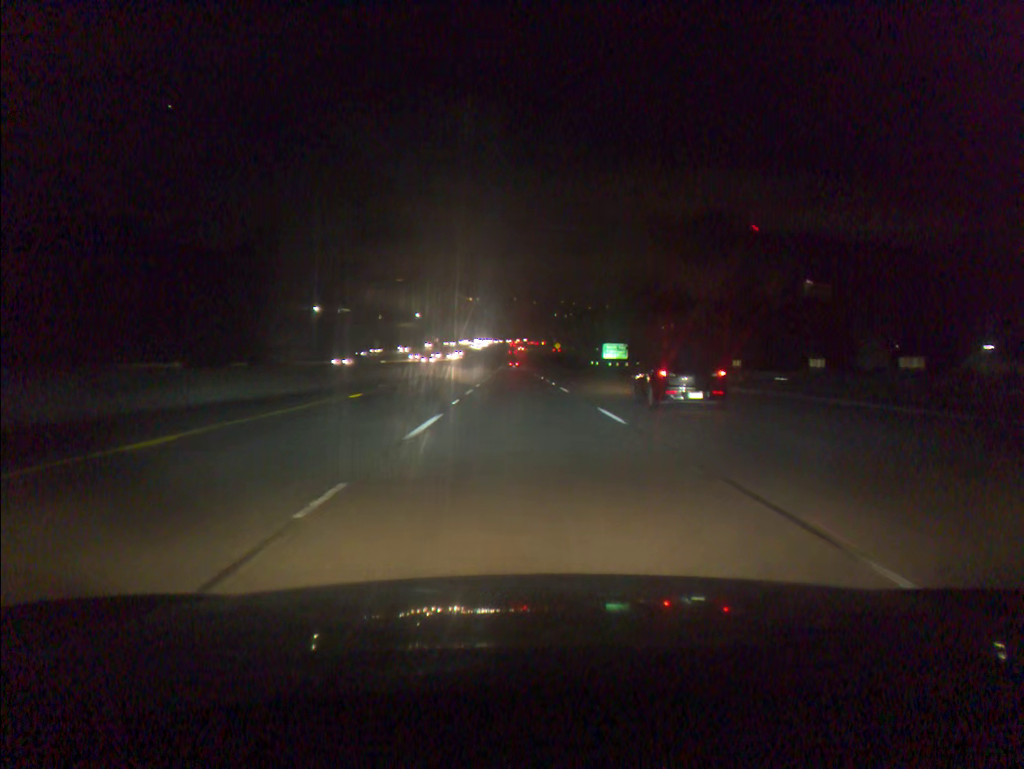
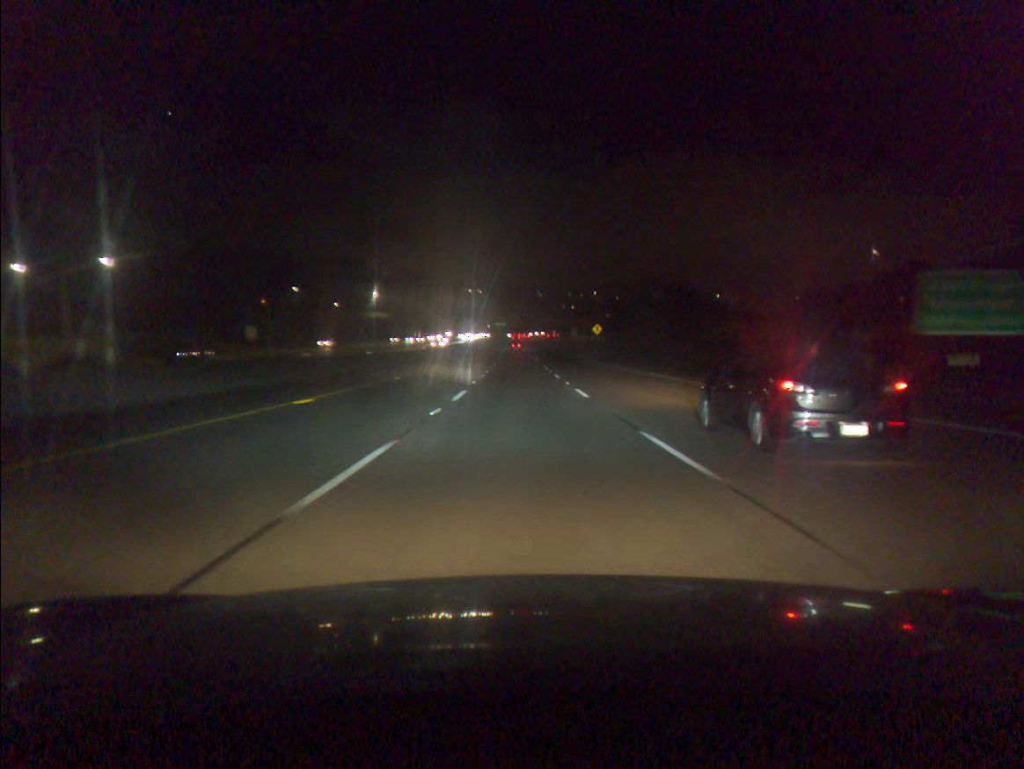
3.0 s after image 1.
(-0.8, +93.9) m; 0°
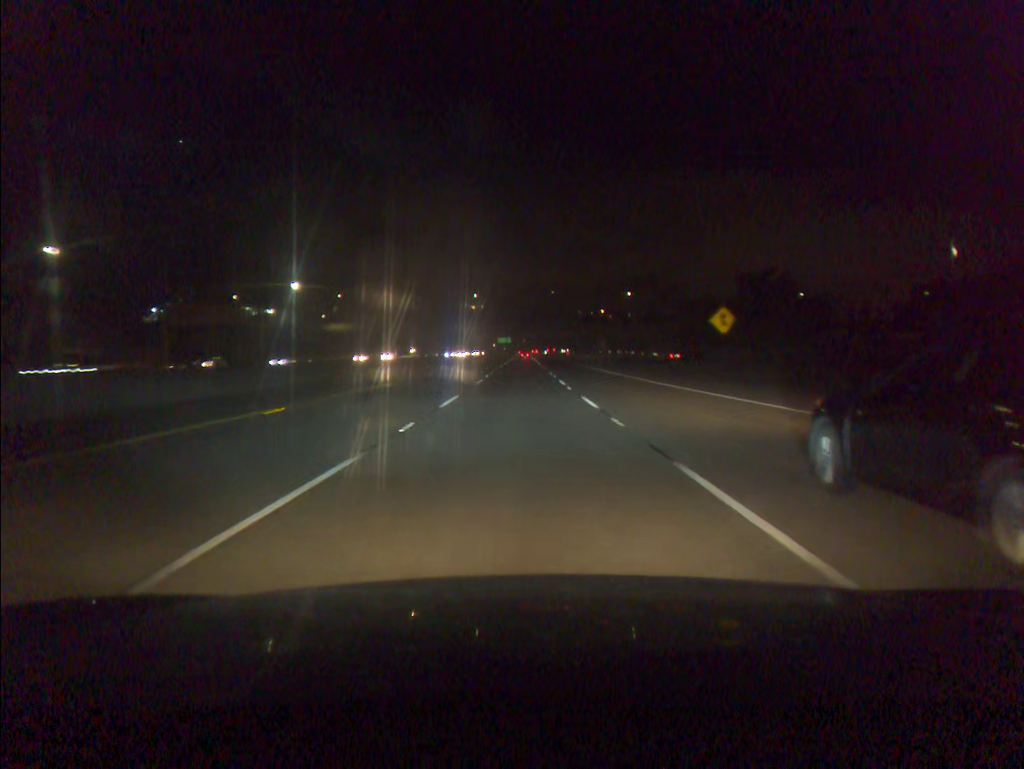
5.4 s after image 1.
(0.0, +75.0) m; -1°
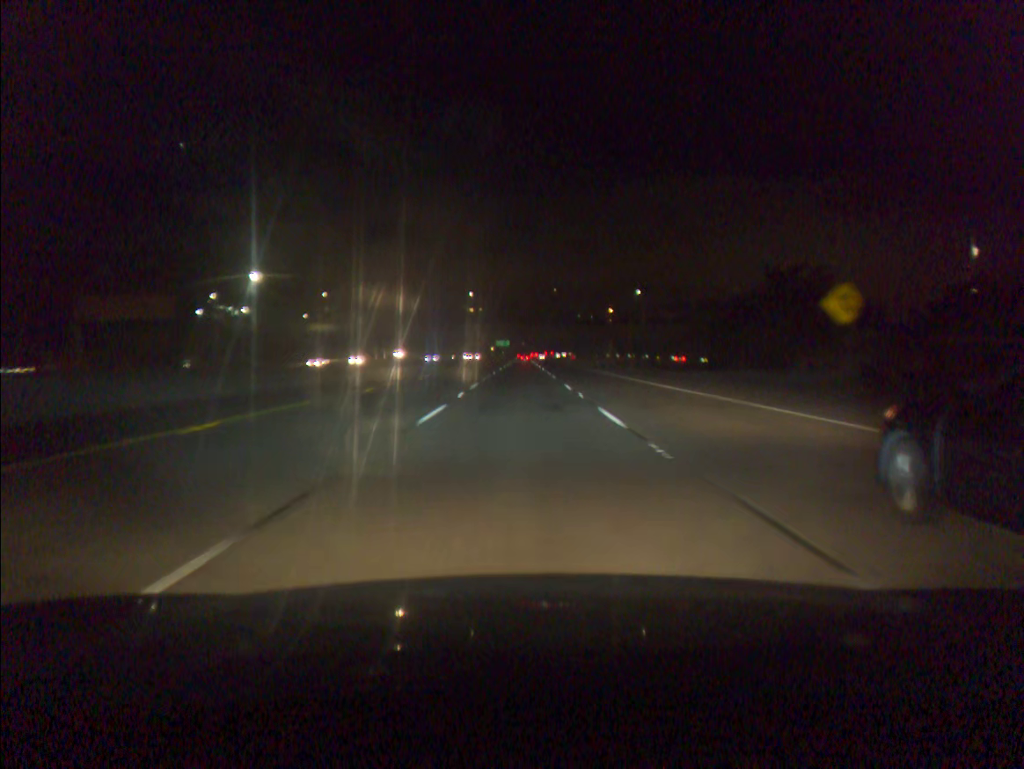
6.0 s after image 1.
(0.0, +18.6) m; 0°
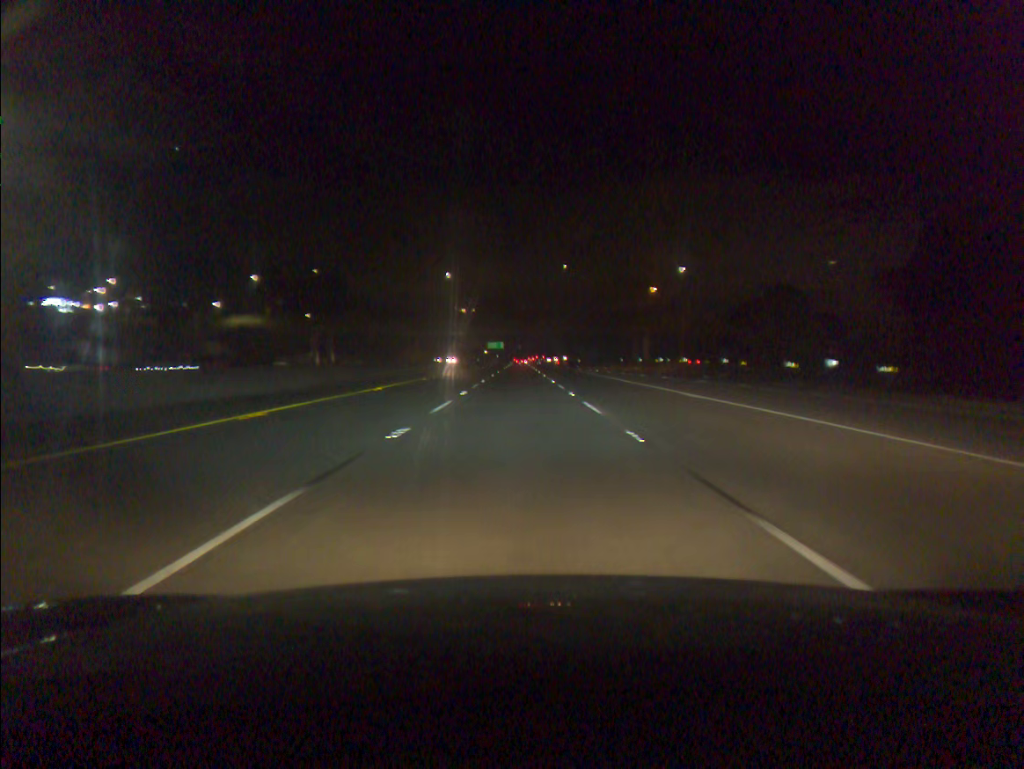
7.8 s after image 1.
(+0.2, +55.6) m; 0°
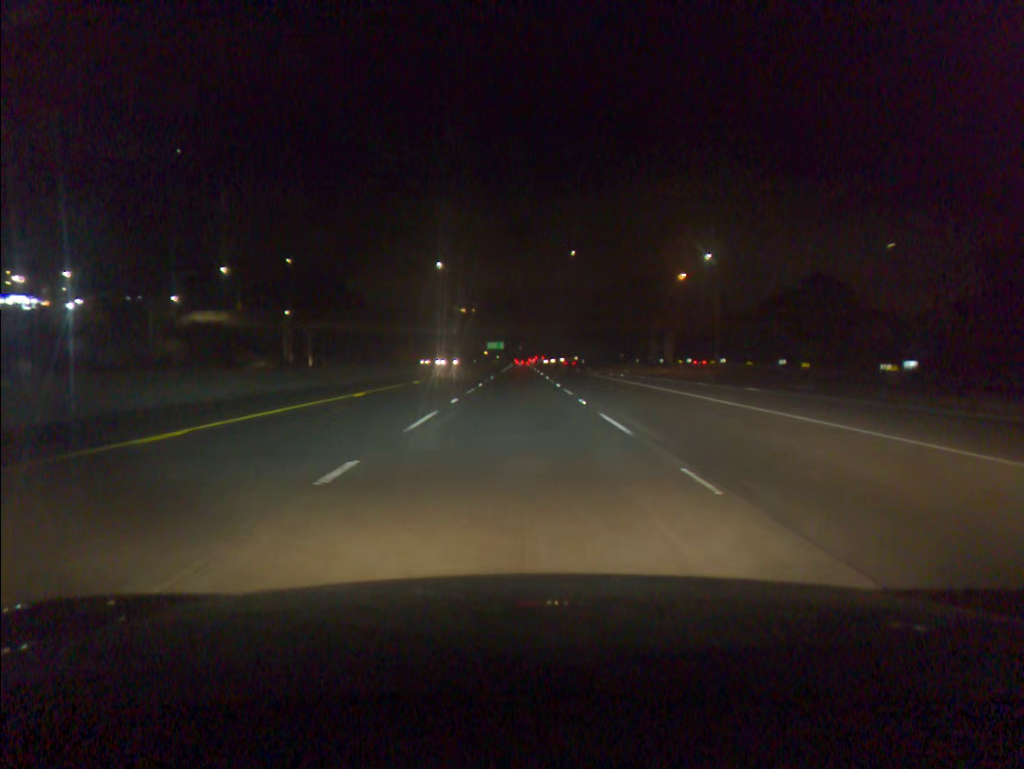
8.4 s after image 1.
(0.0, +18.5) m; 0°
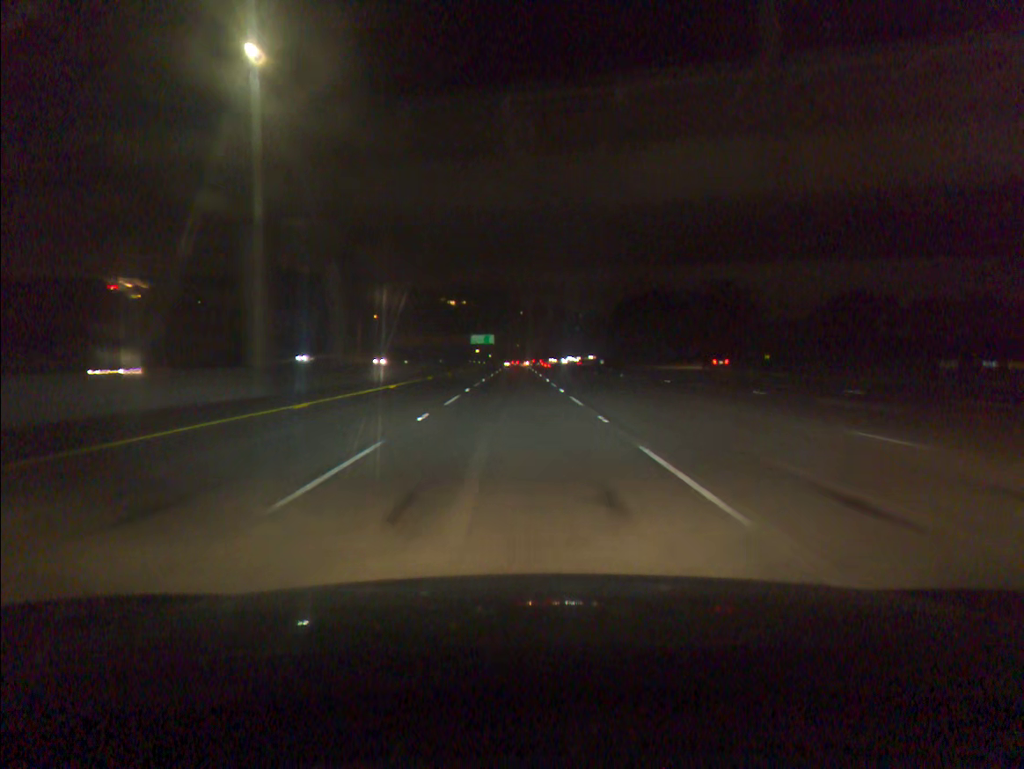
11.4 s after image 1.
(+0.2, +92.5) m; 0°
